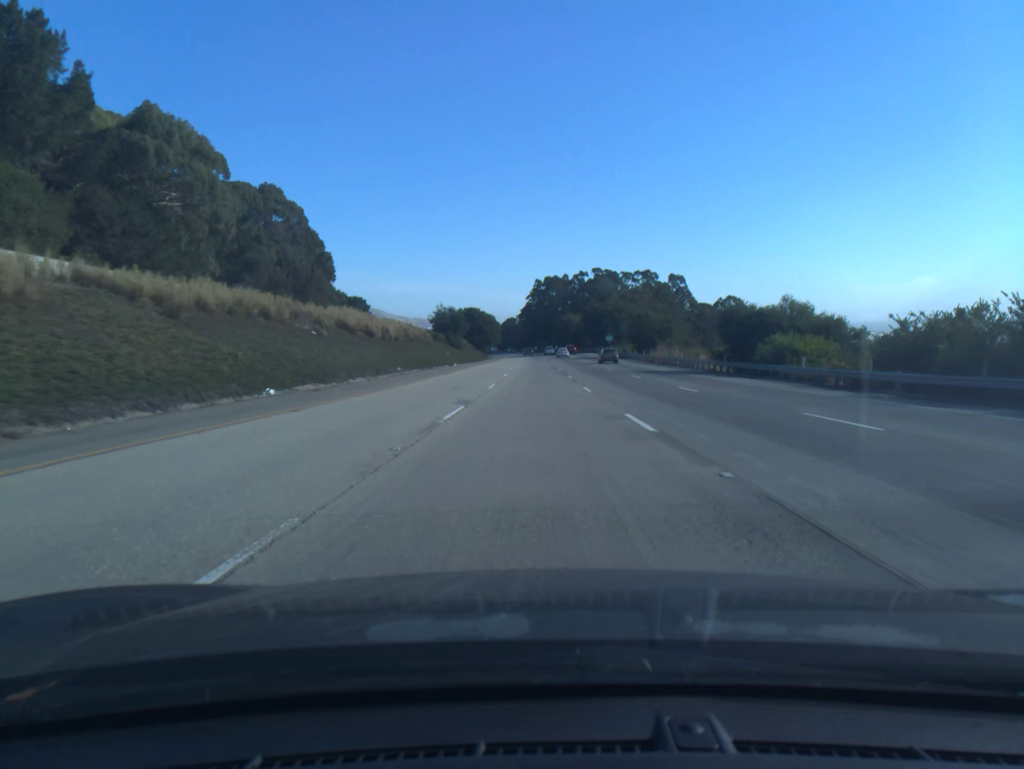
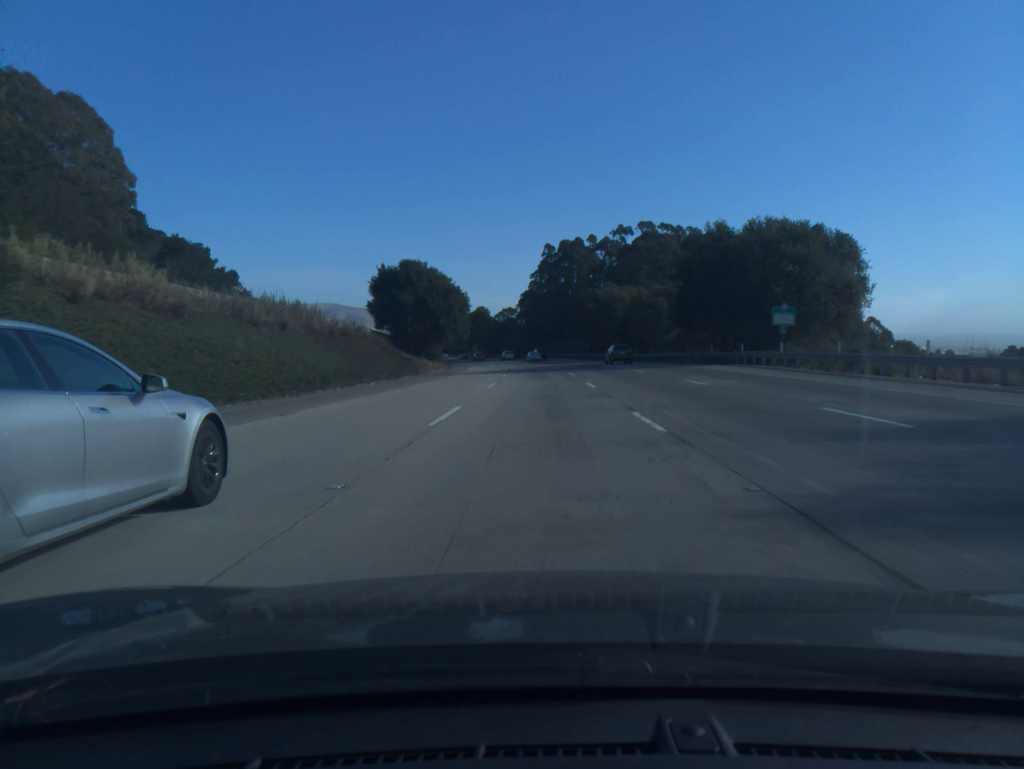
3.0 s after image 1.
(-0.7, +103.0) m; -1°
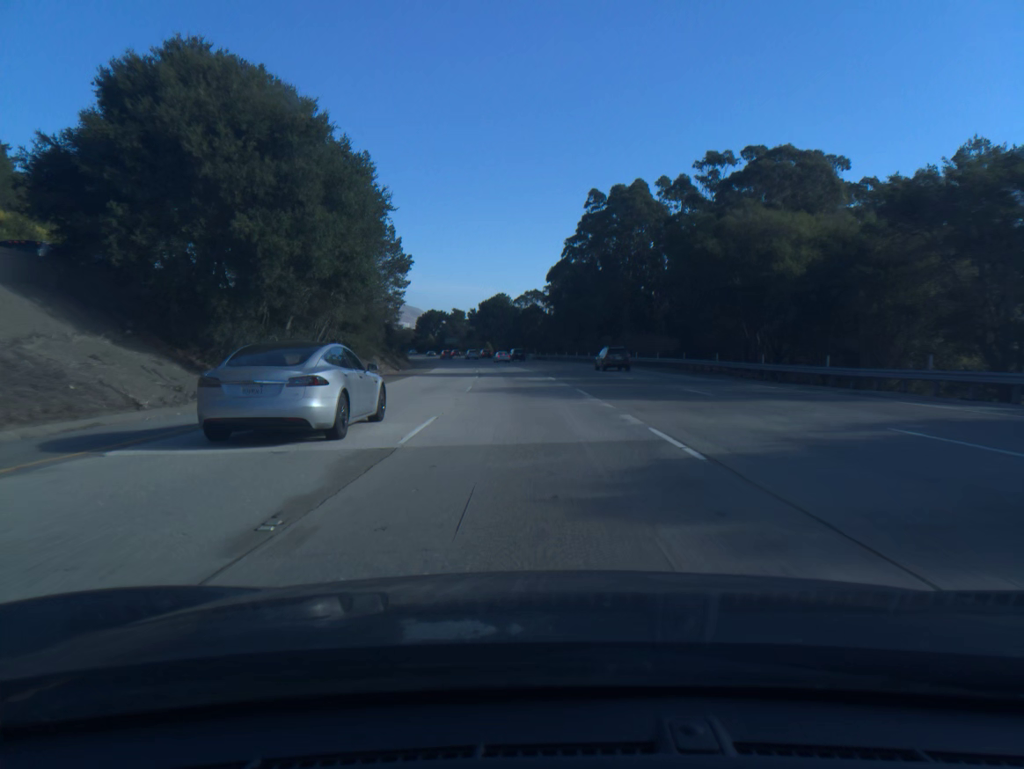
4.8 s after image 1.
(-0.6, +61.6) m; -2°
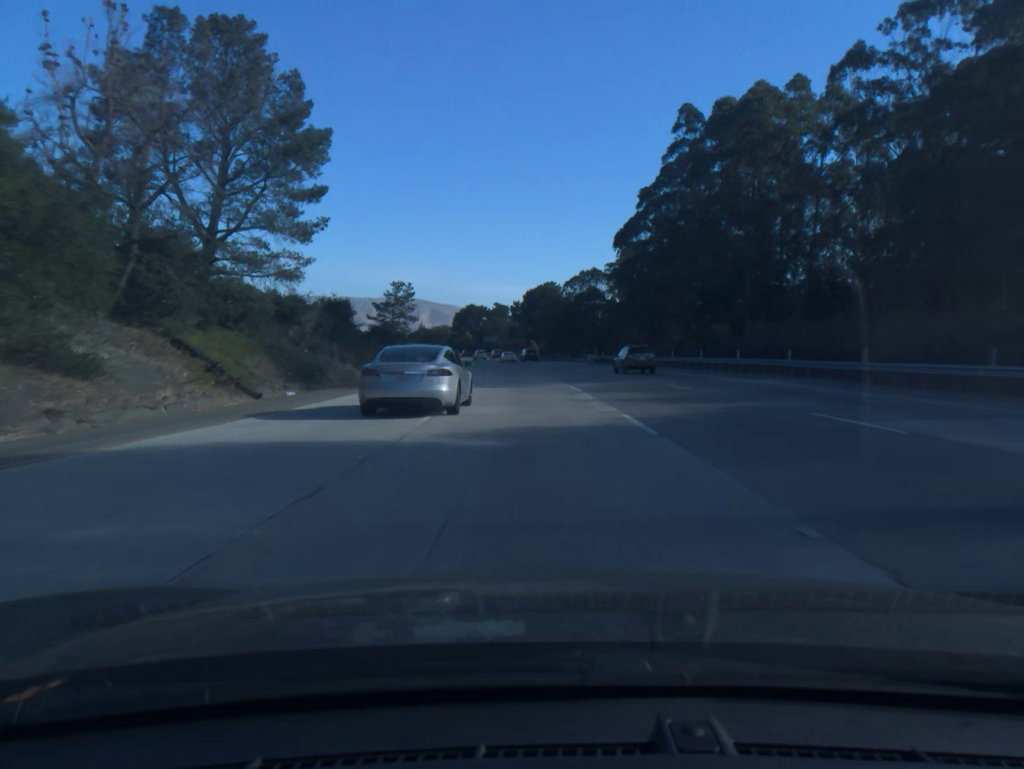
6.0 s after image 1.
(-1.3, +40.9) m; -4°
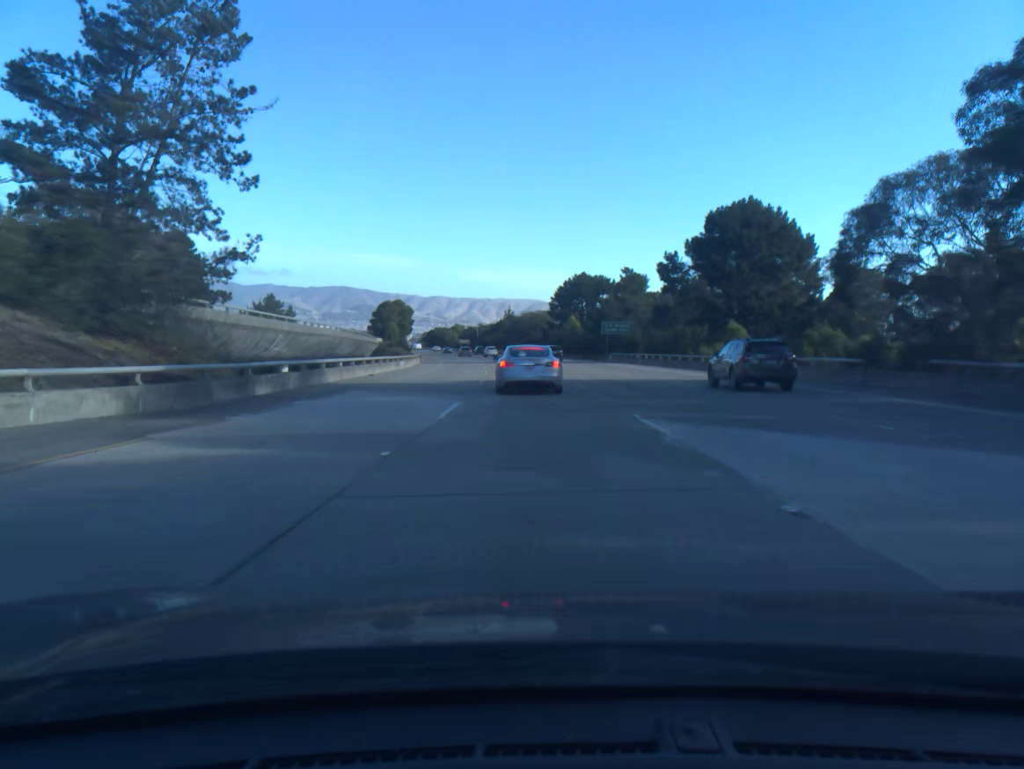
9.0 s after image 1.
(-7.6, +101.7) m; -9°
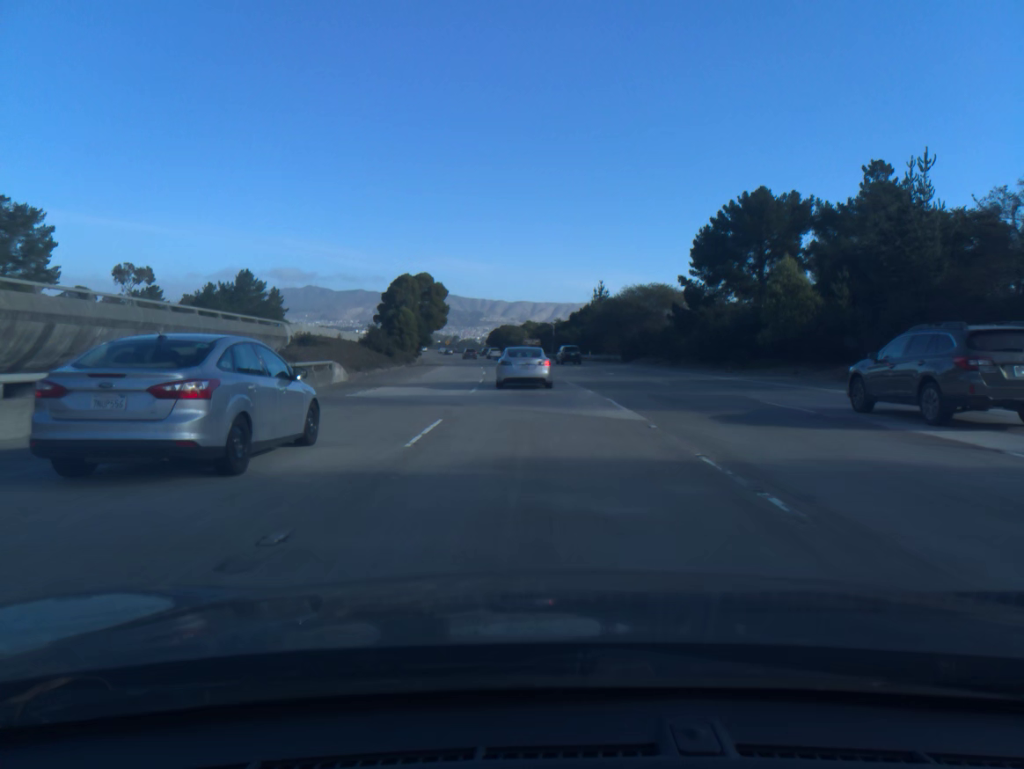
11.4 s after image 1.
(-4.1, +78.3) m; -6°
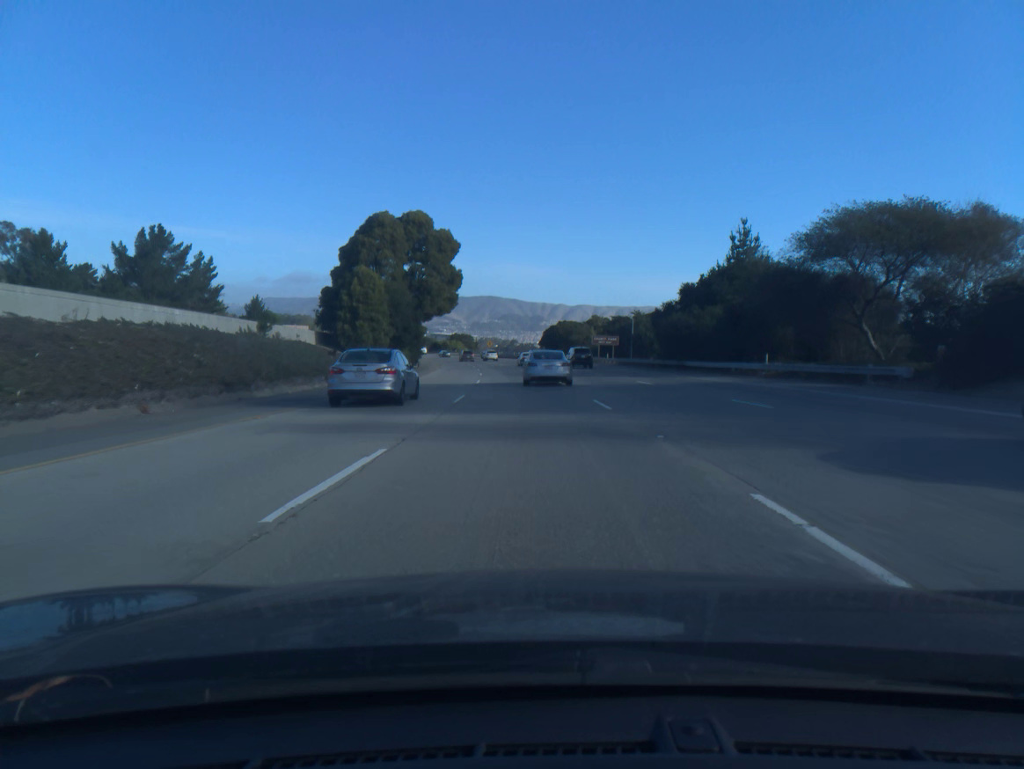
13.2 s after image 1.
(-2.2, +56.1) m; -4°
